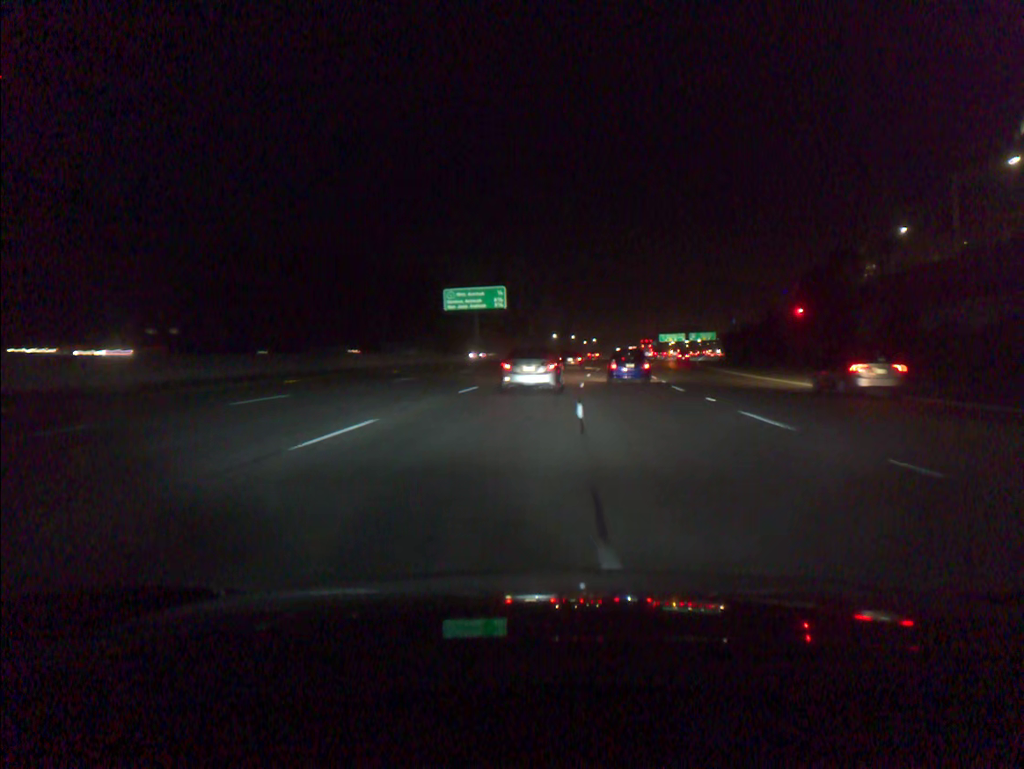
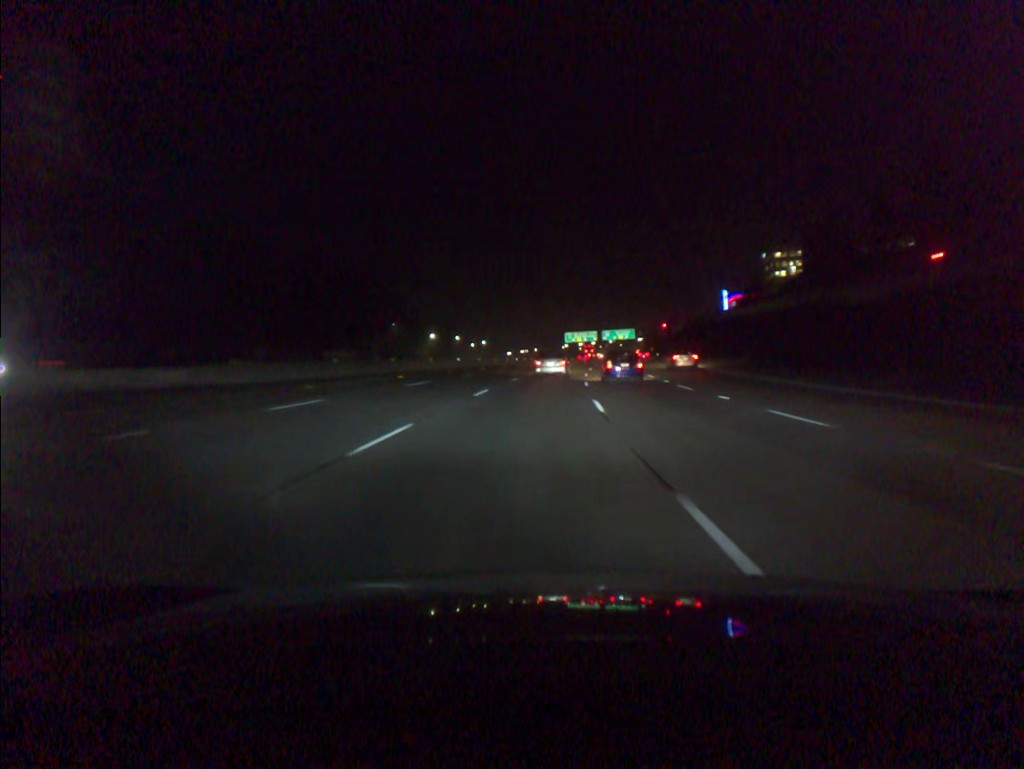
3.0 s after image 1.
(+5.1, +70.9) m; +8°
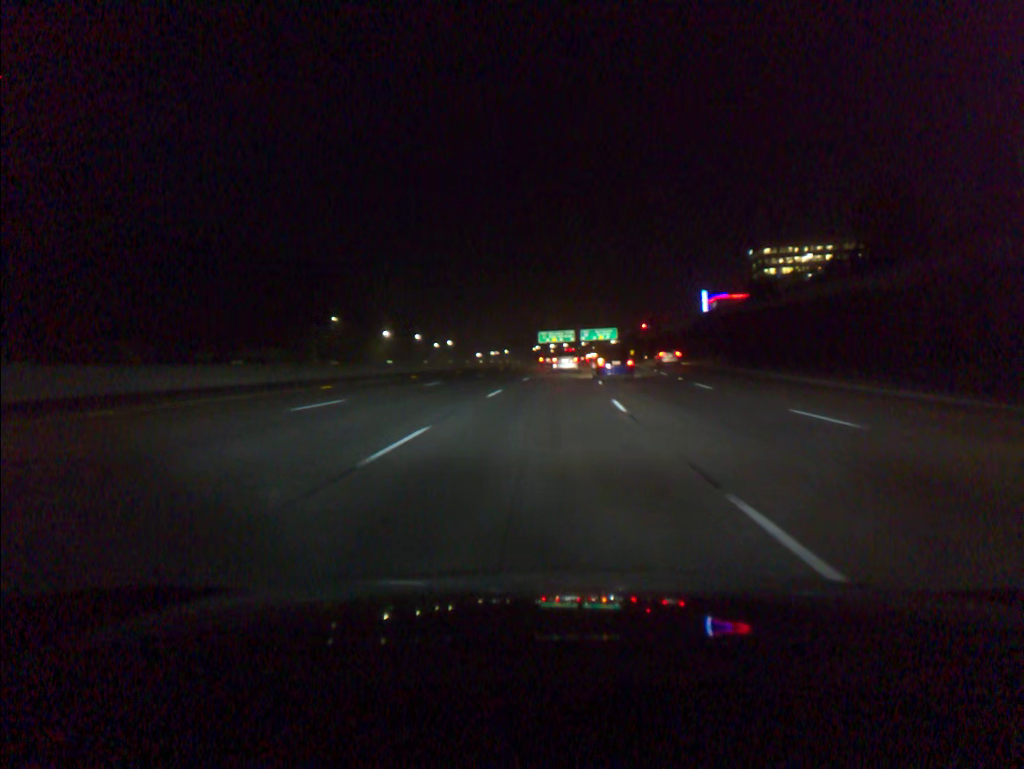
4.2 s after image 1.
(+0.4, +29.3) m; +2°
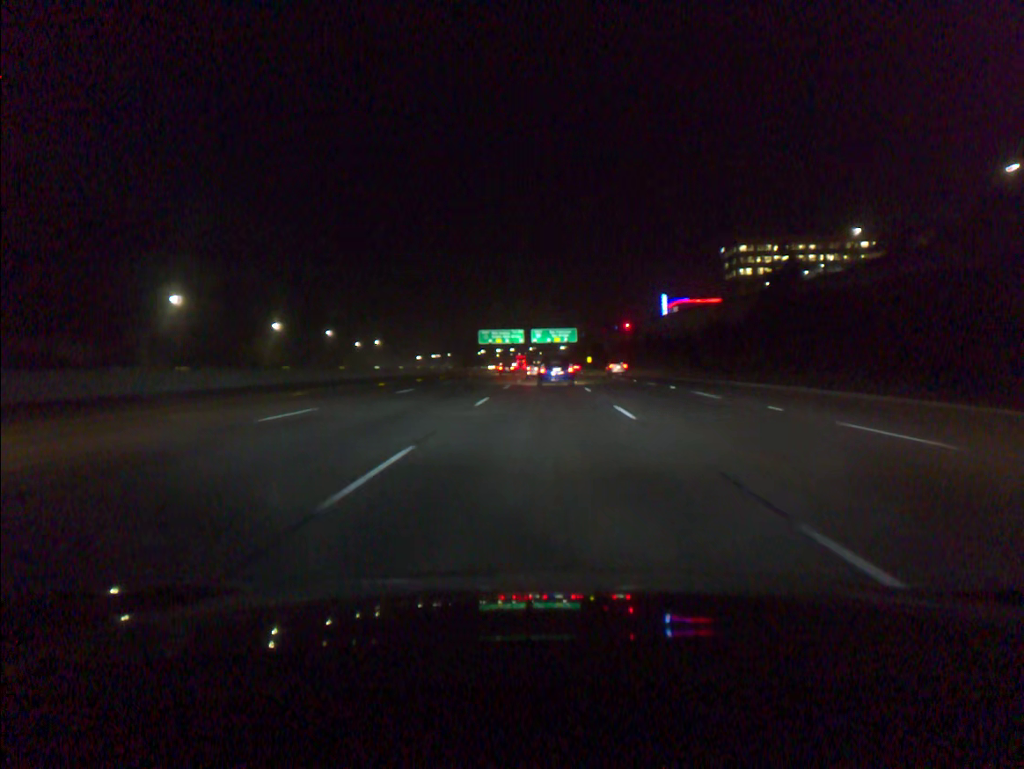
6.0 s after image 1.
(+1.6, +45.1) m; +4°
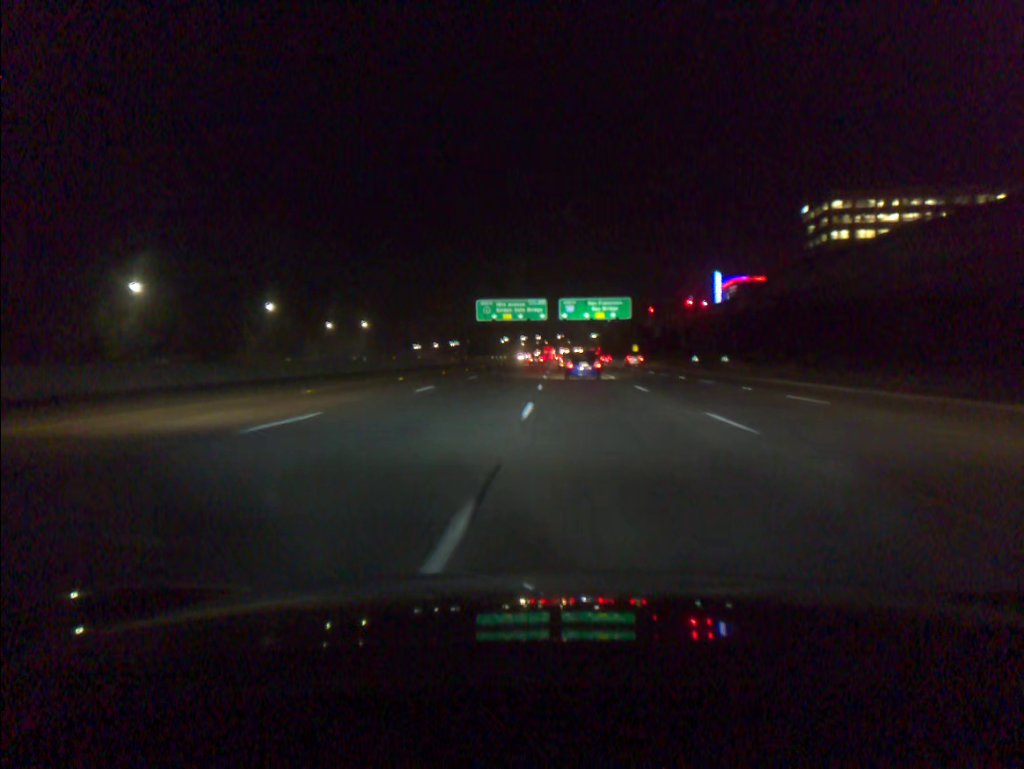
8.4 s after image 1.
(-0.1, +61.8) m; -2°
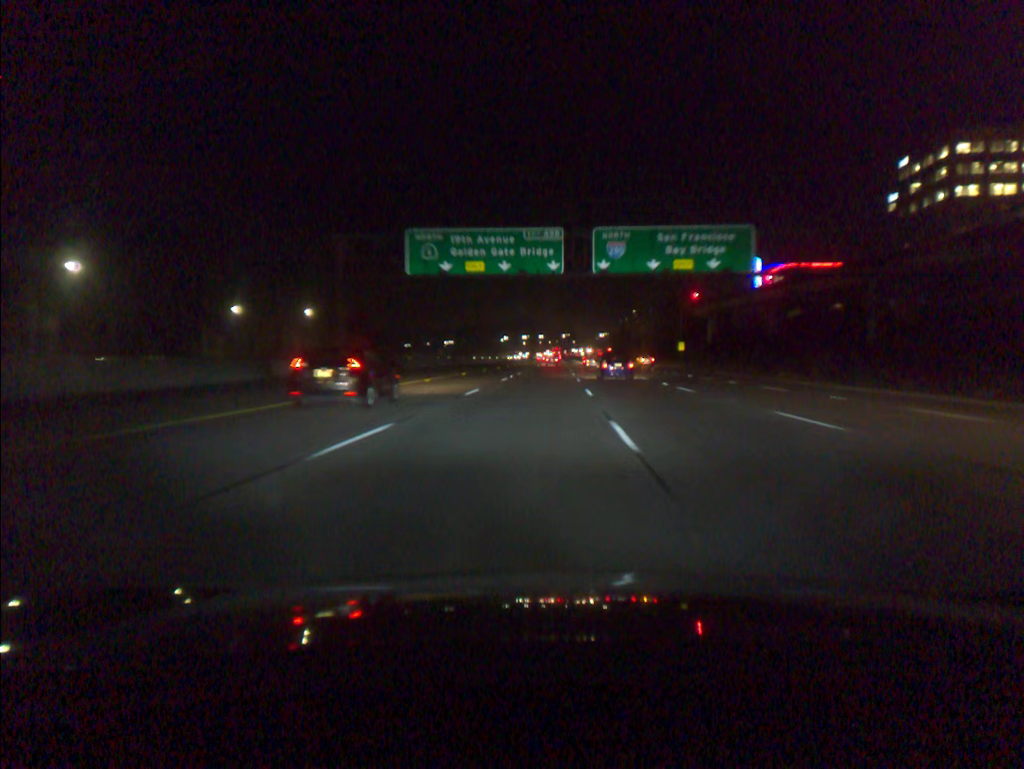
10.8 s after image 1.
(+0.2, +61.2) m; 0°
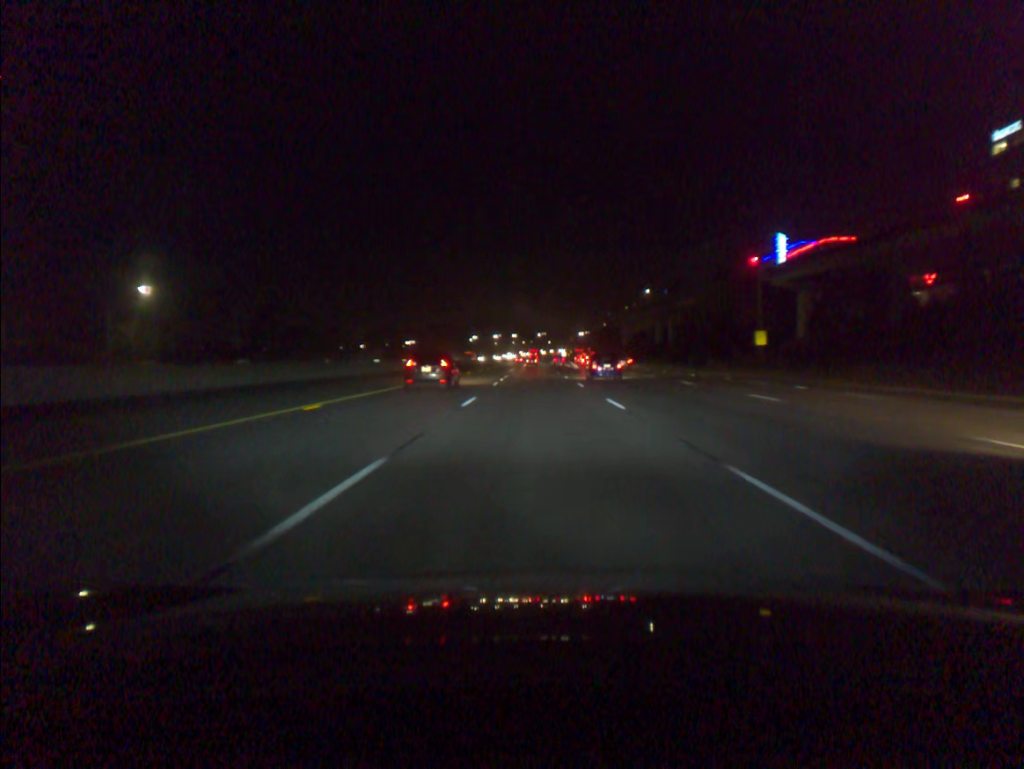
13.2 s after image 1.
(+0.8, +62.7) m; +2°
